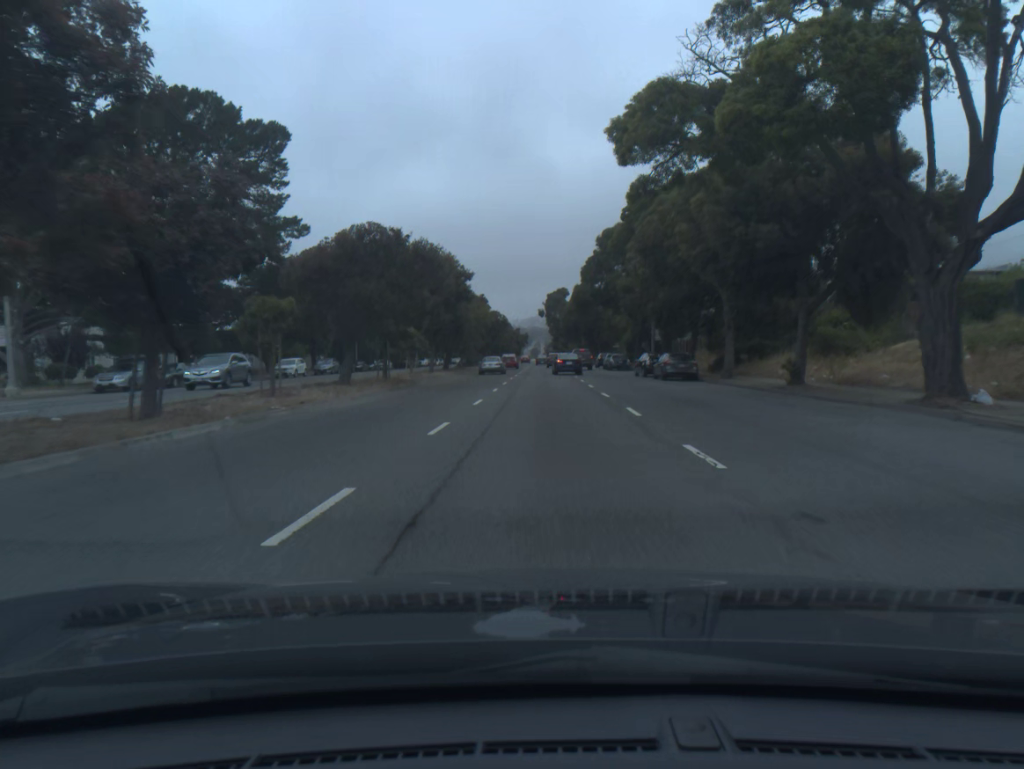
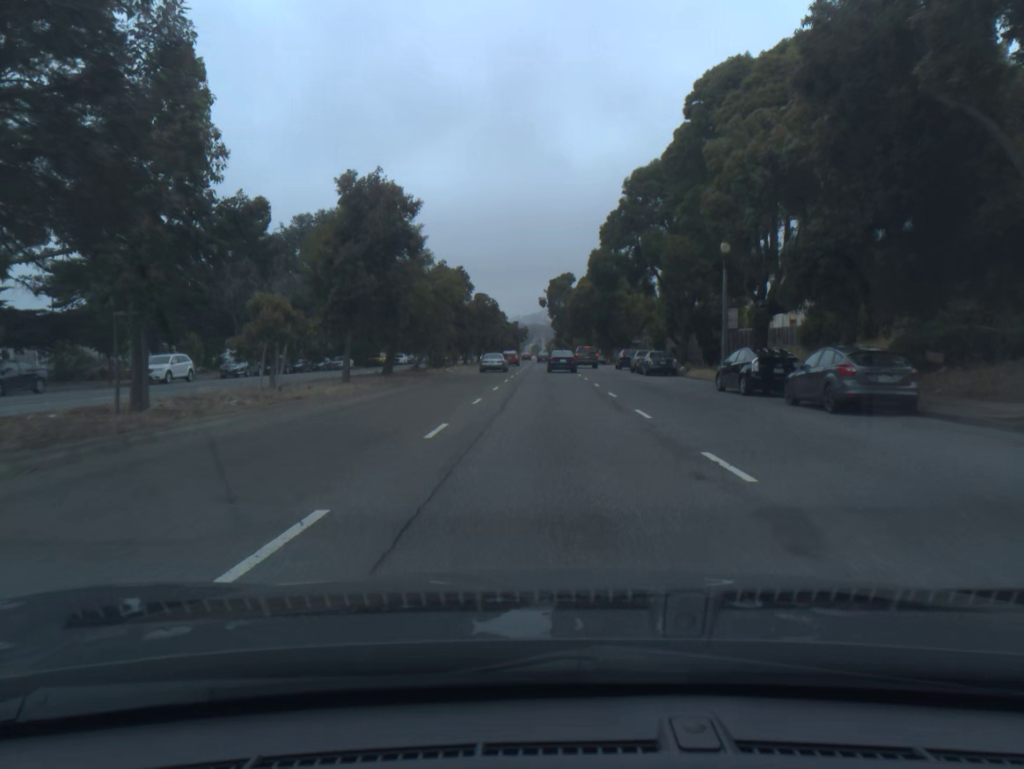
(-0.1, +23.2) m; 0°
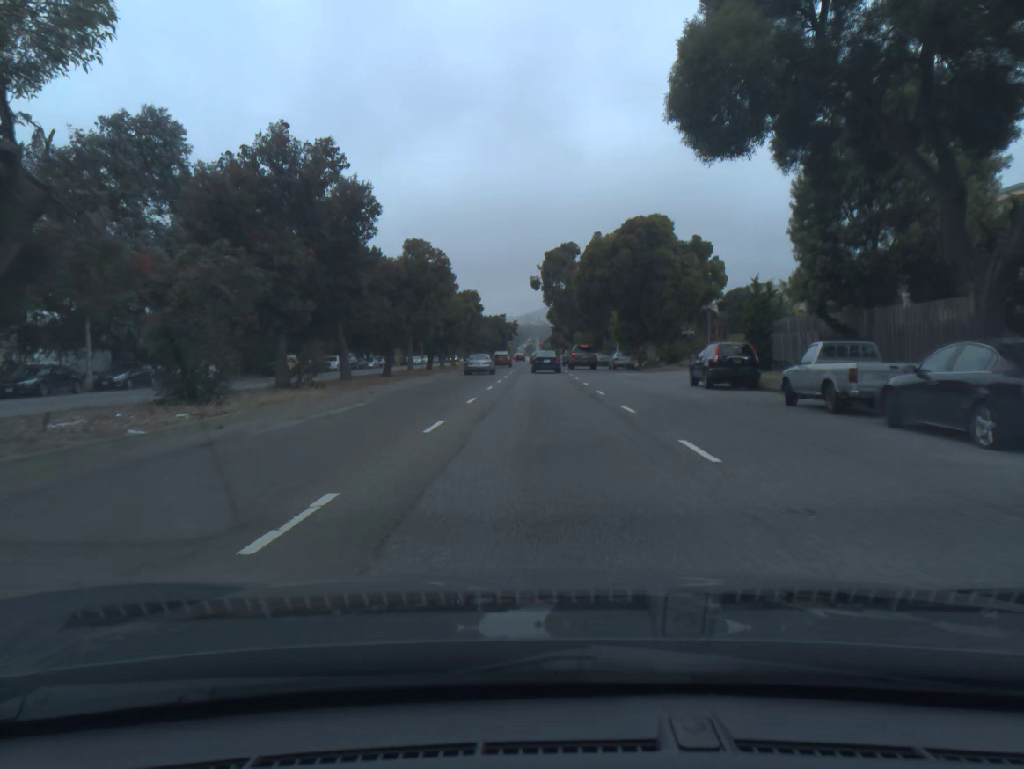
(+0.2, +35.4) m; +1°
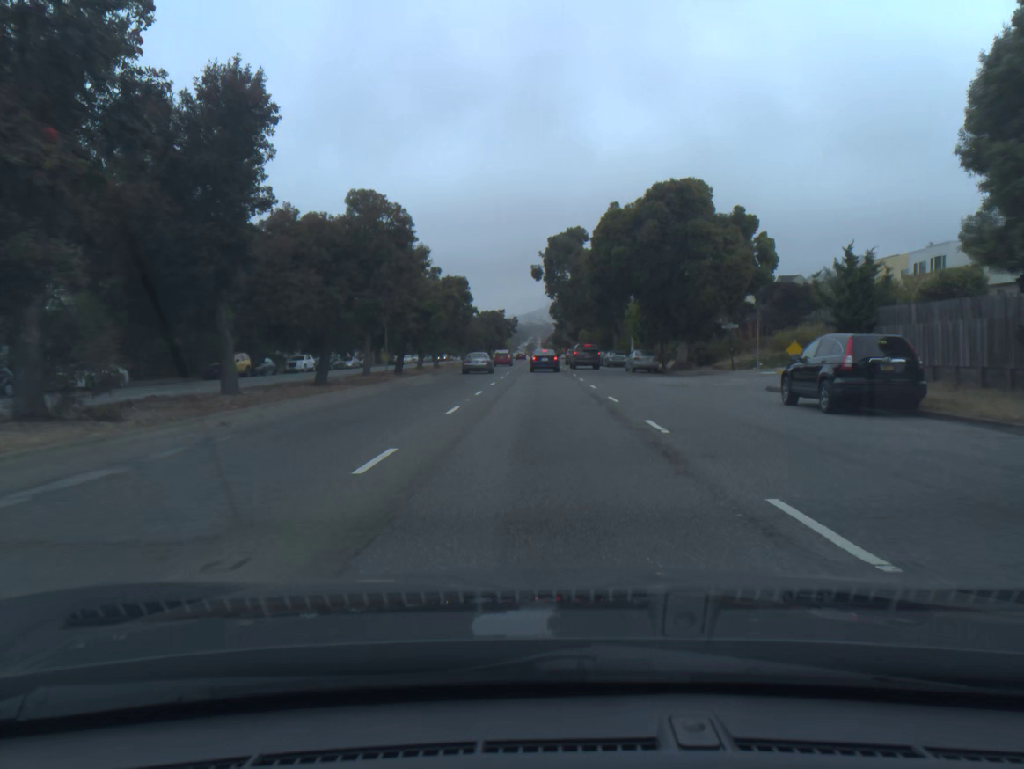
(0.0, +11.8) m; 0°
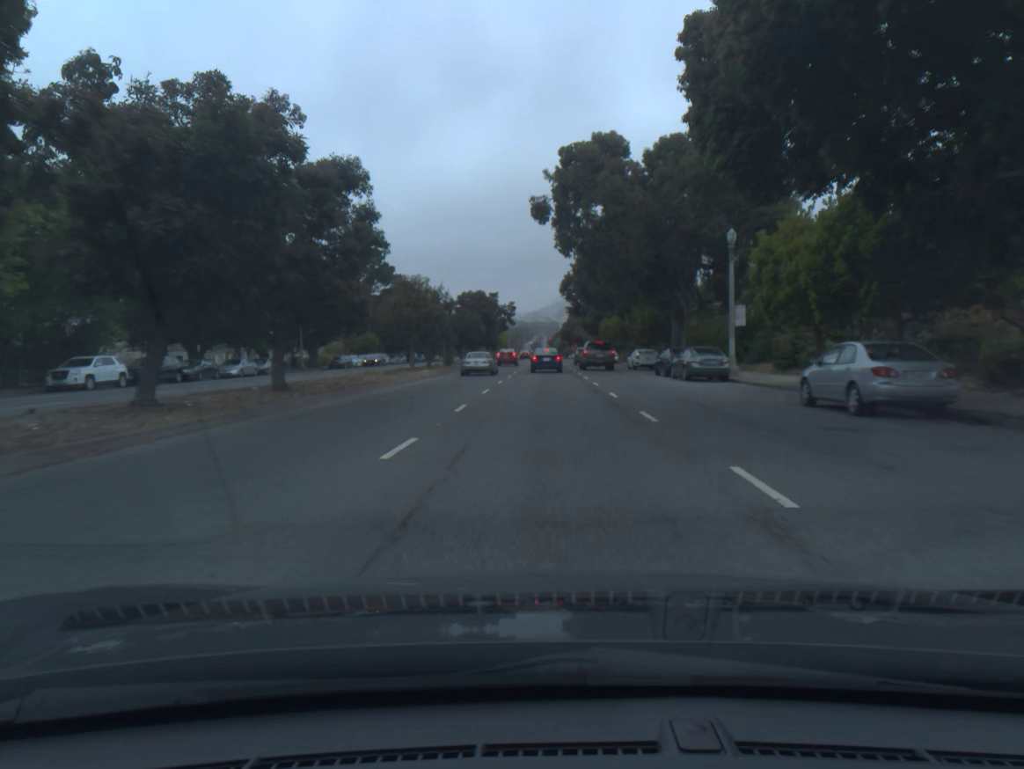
(-0.1, +35.3) m; 0°
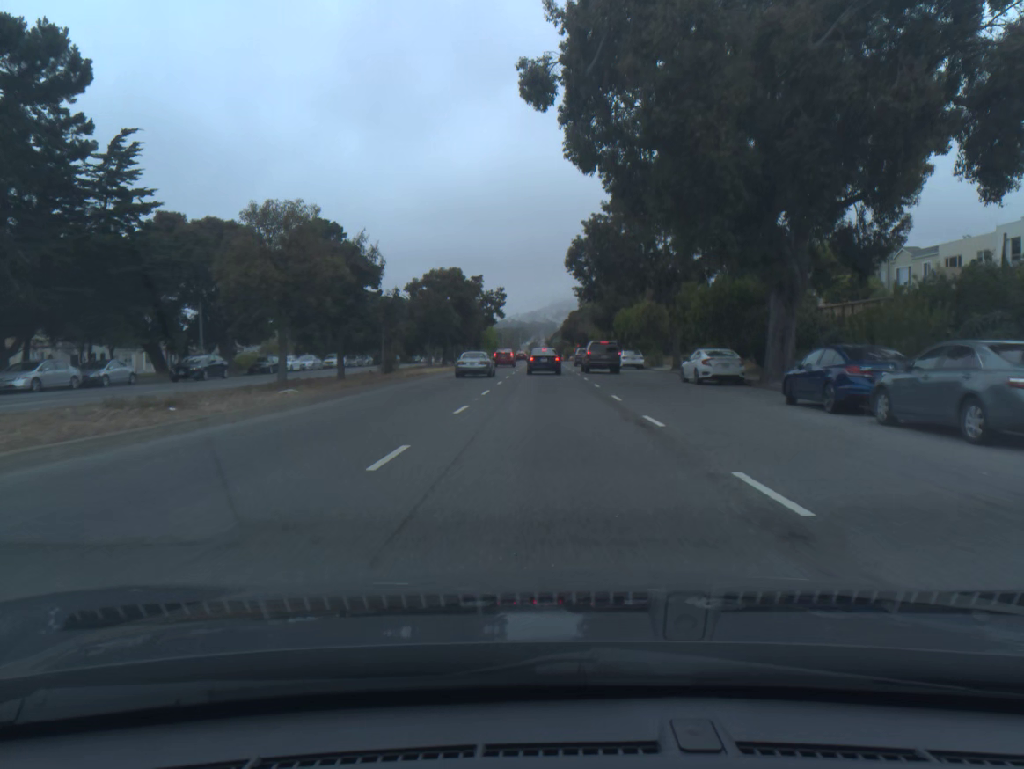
(0.0, +22.5) m; 0°
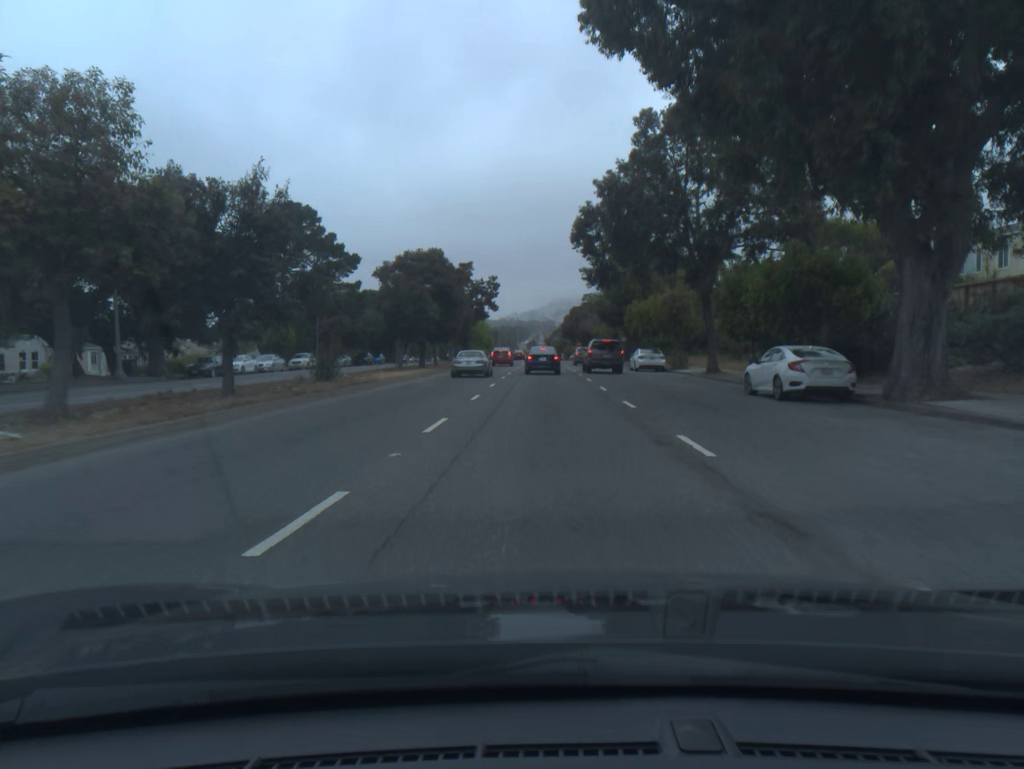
(0.0, +10.8) m; 0°
